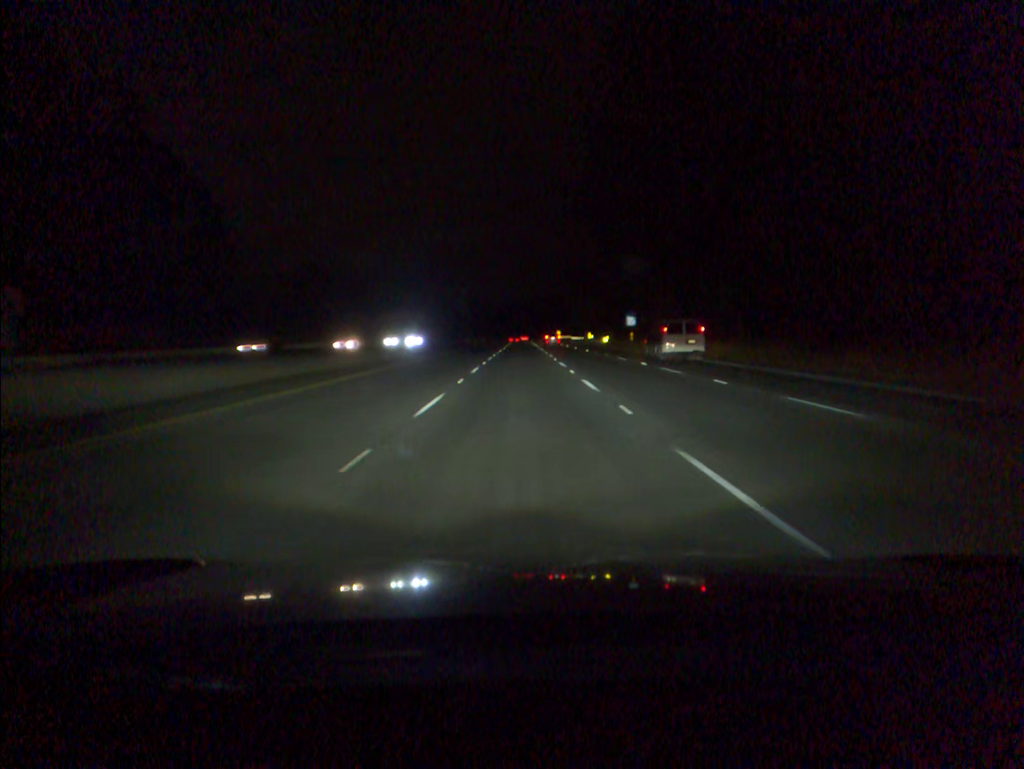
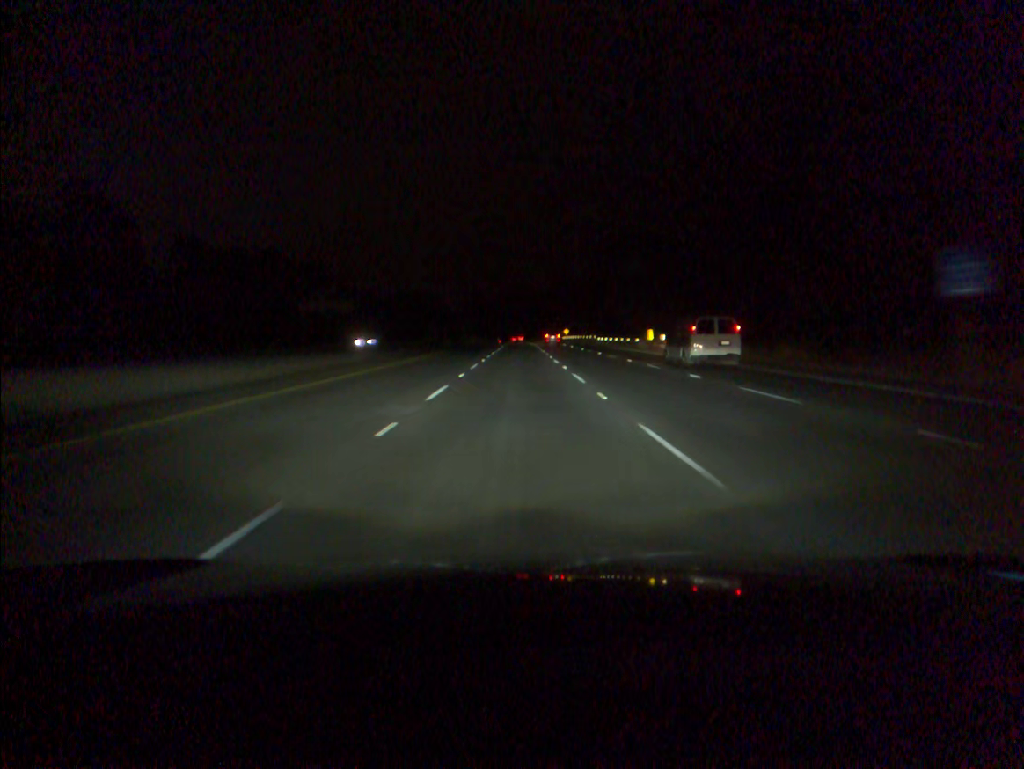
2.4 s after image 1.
(+0.1, +70.2) m; 0°
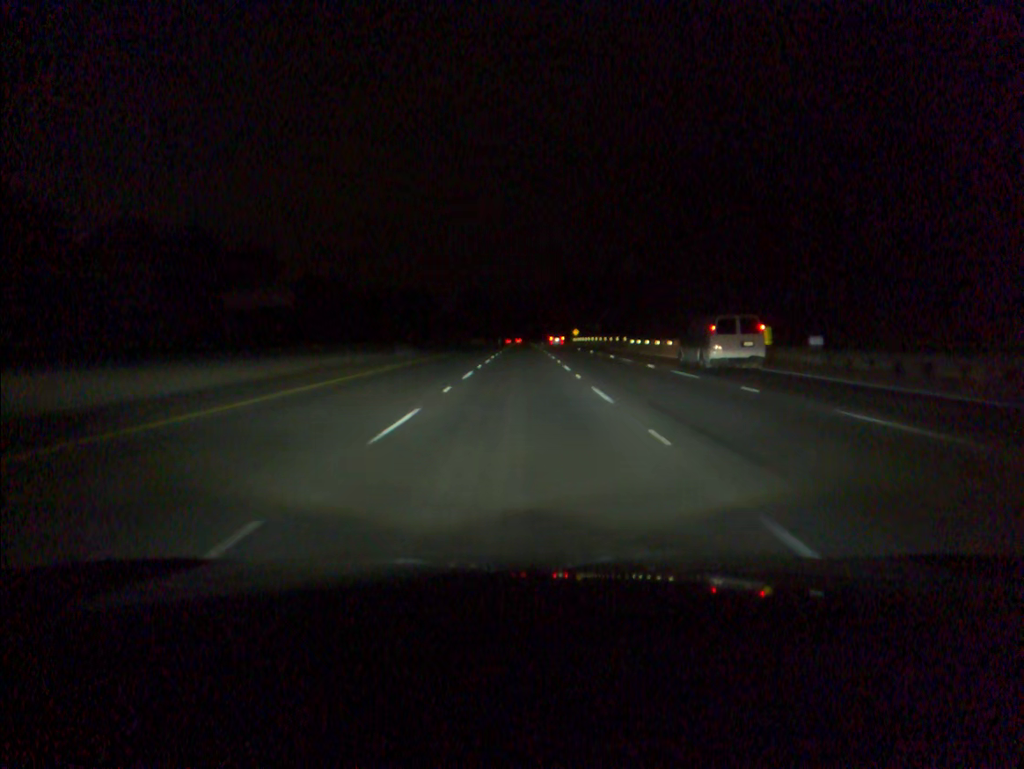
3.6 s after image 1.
(0.0, +35.2) m; 0°
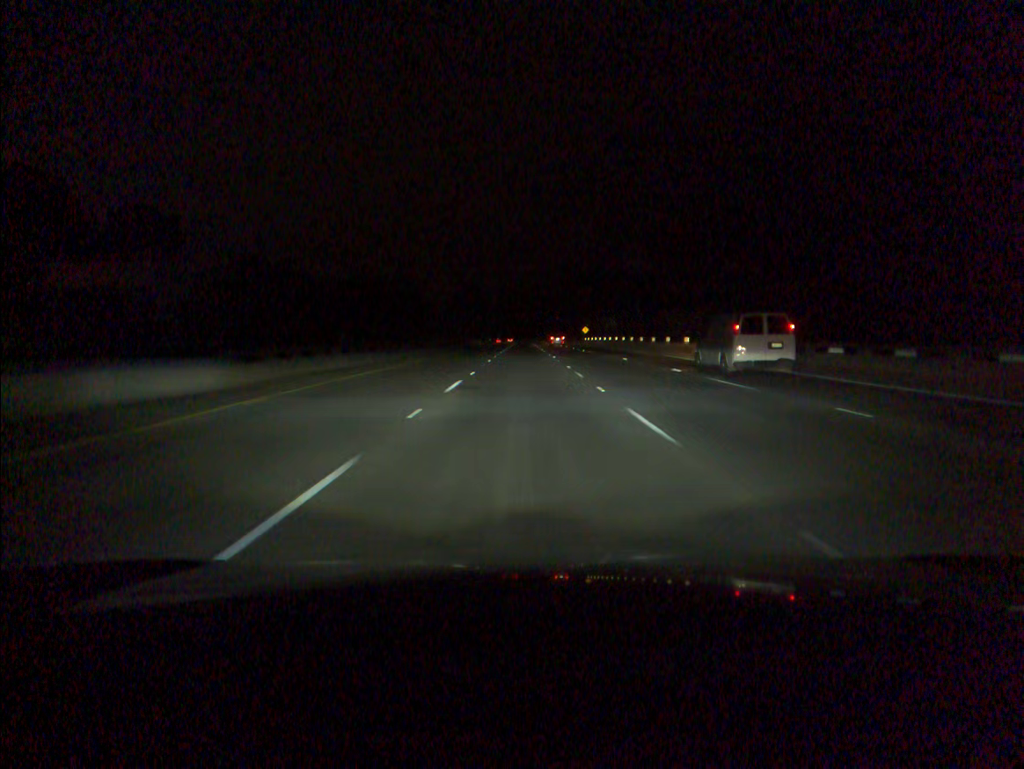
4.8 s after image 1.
(0.0, +35.2) m; 0°
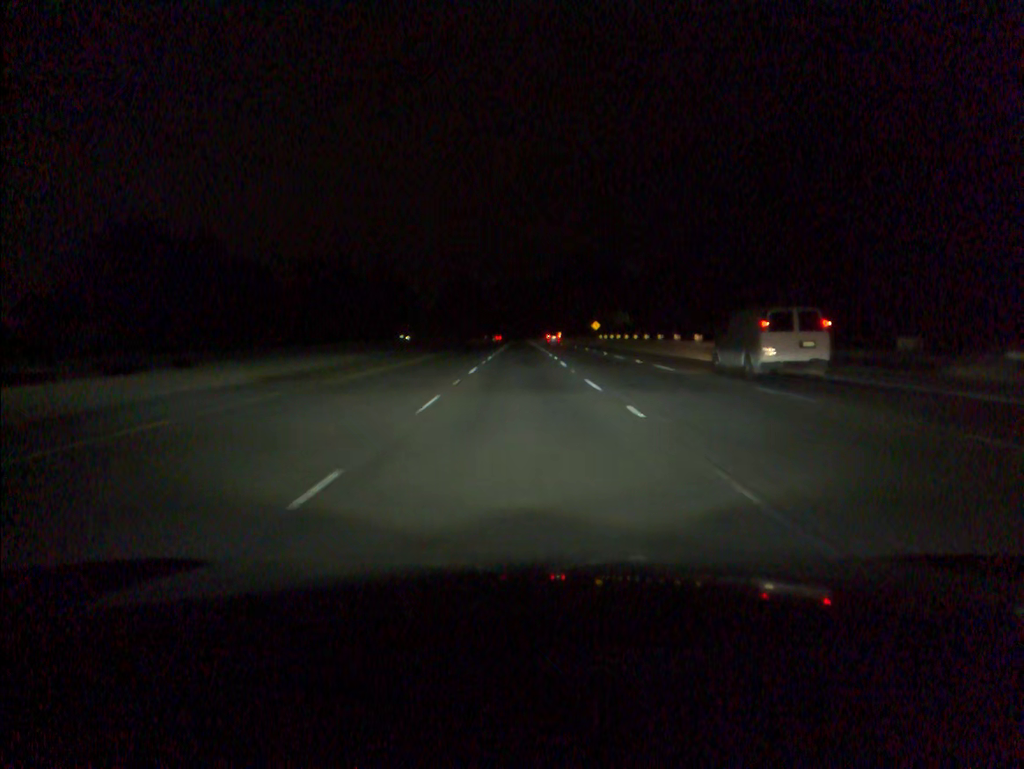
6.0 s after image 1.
(0.0, +35.1) m; 0°
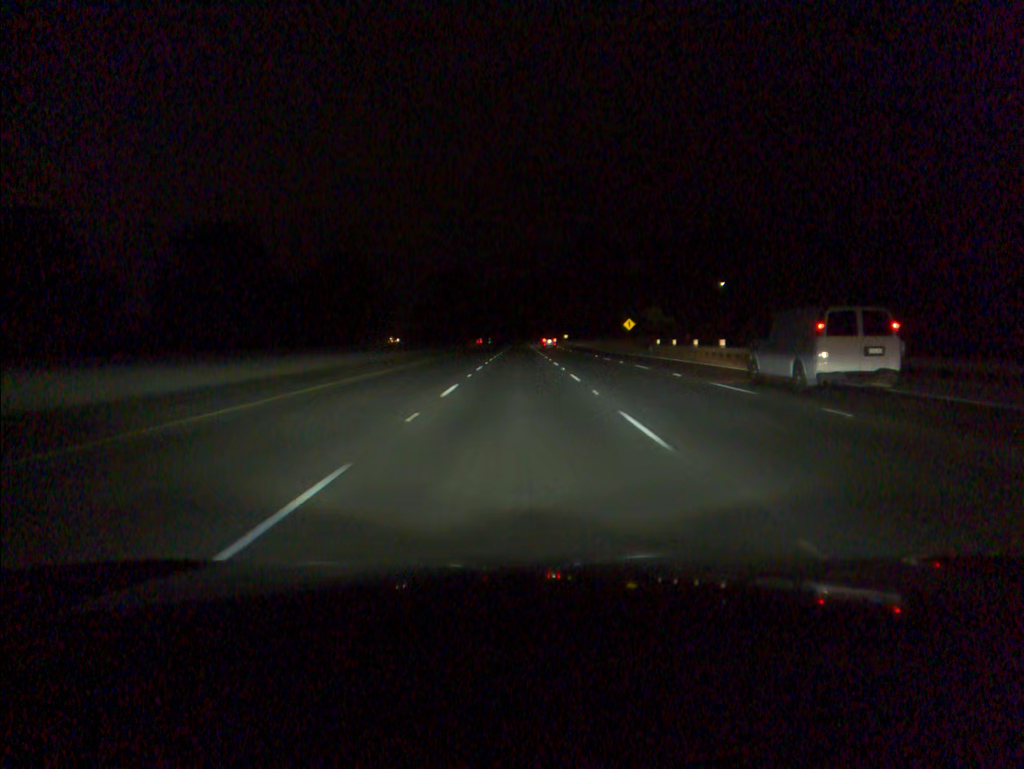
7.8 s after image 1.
(0.0, +52.5) m; 0°
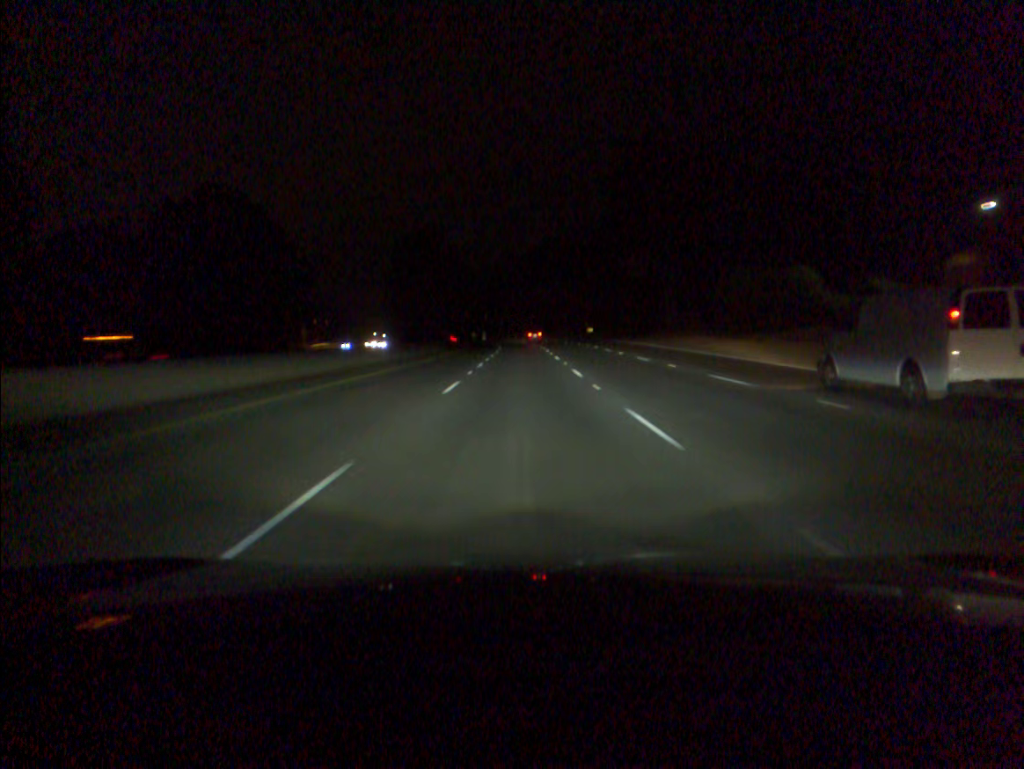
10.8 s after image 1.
(-0.1, +87.5) m; 0°
